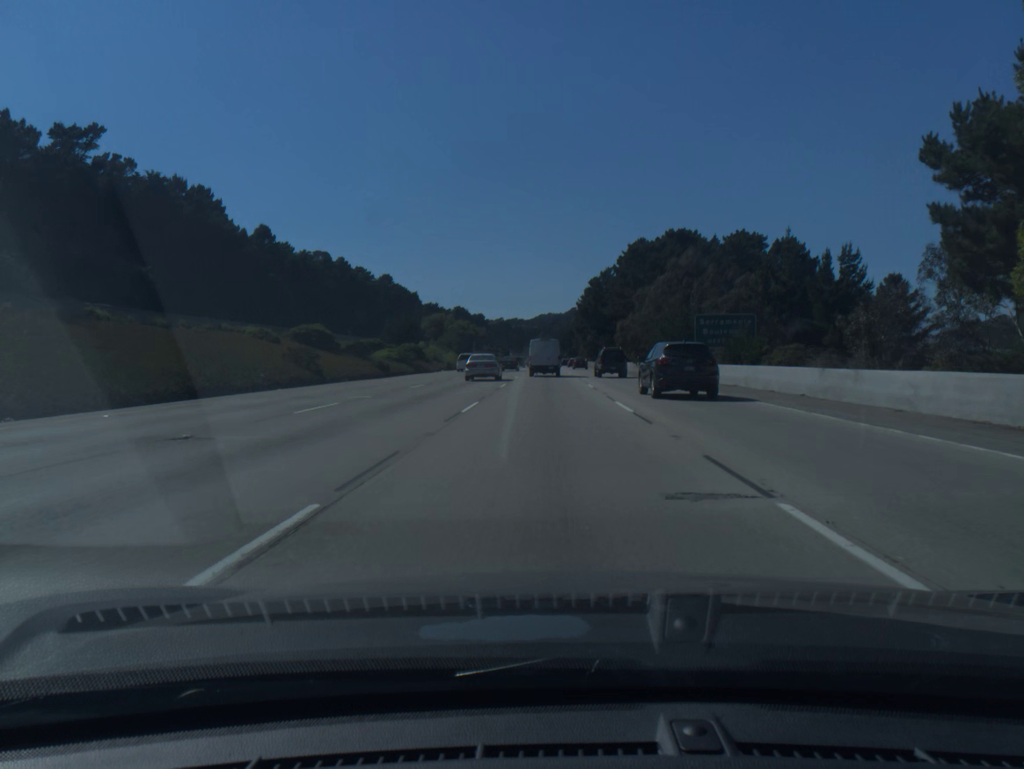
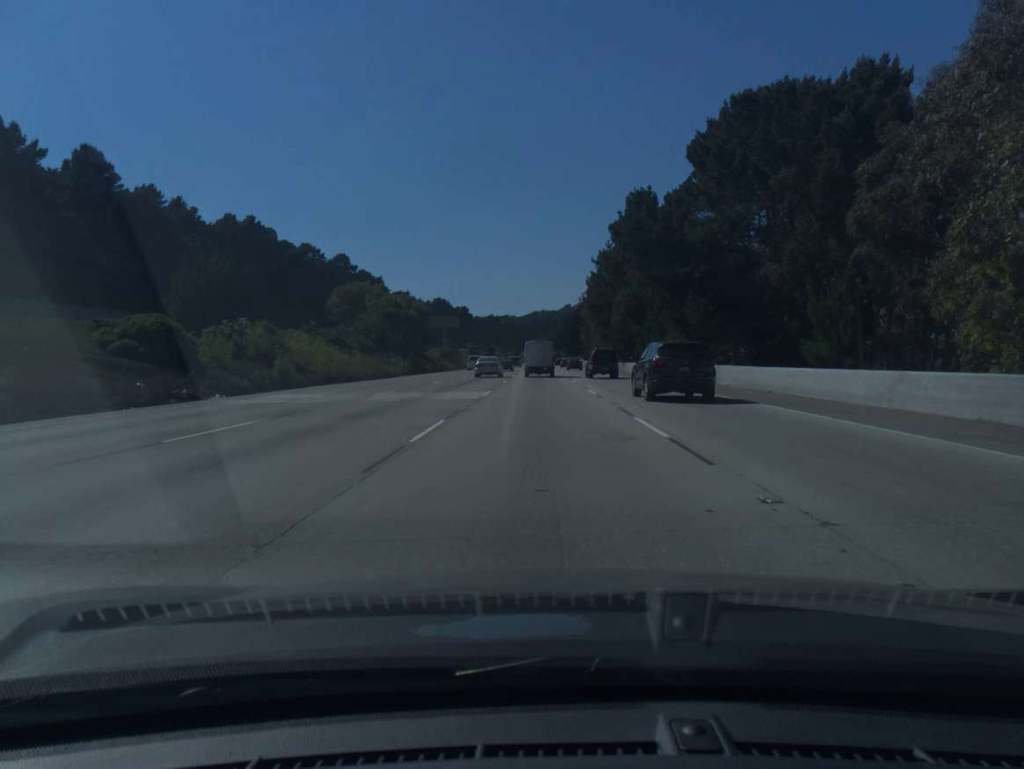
(+0.2, +64.0) m; 0°
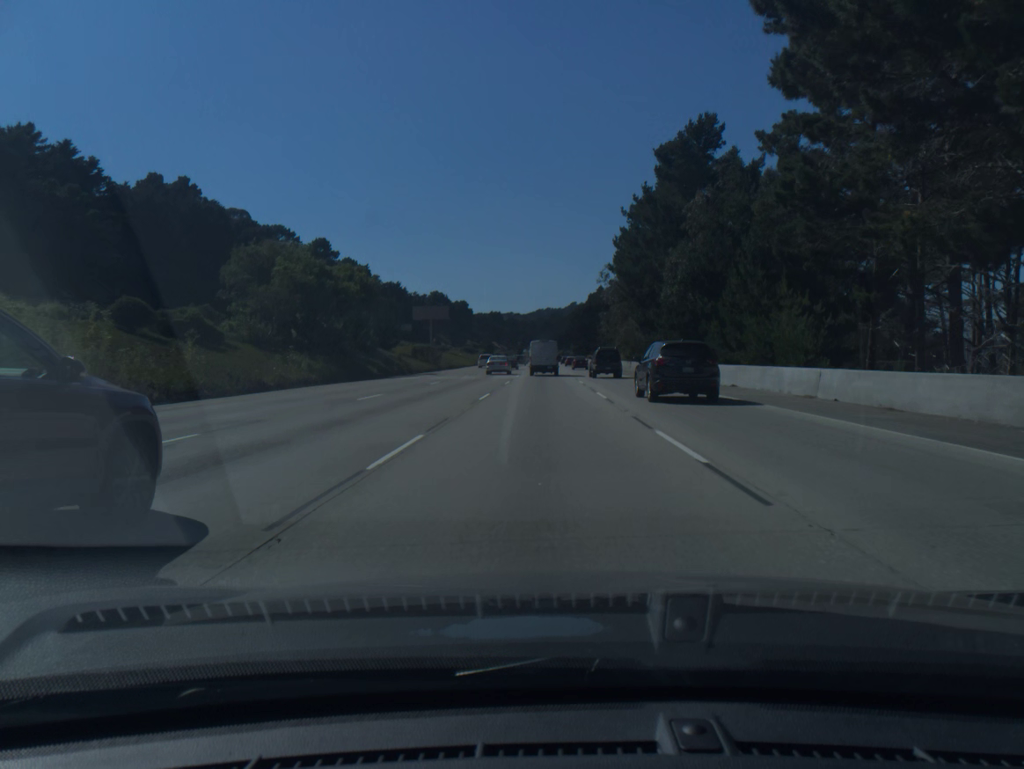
(-0.1, +31.9) m; 0°
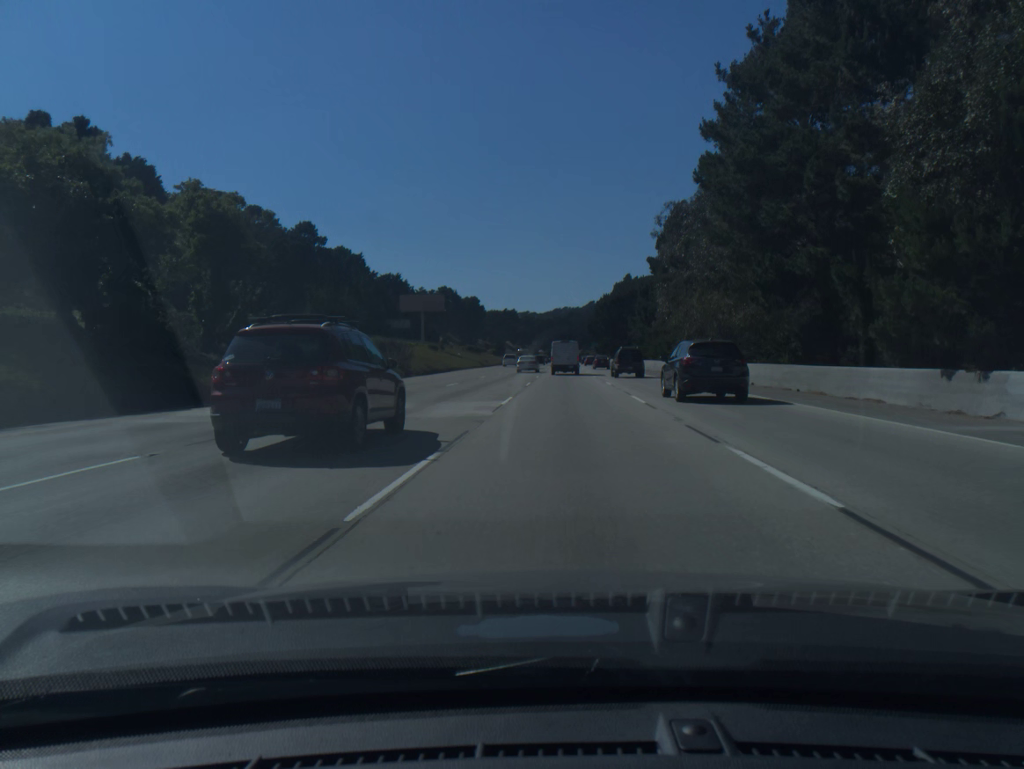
(-0.2, +31.9) m; -1°
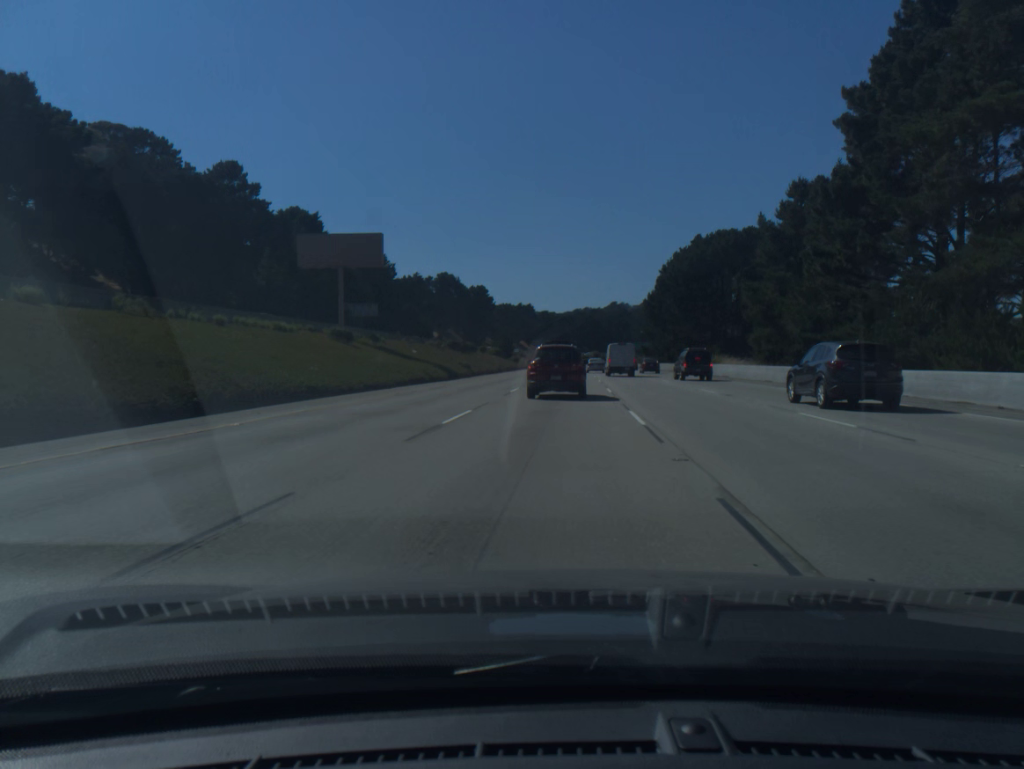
(-1.3, +64.6) m; -1°
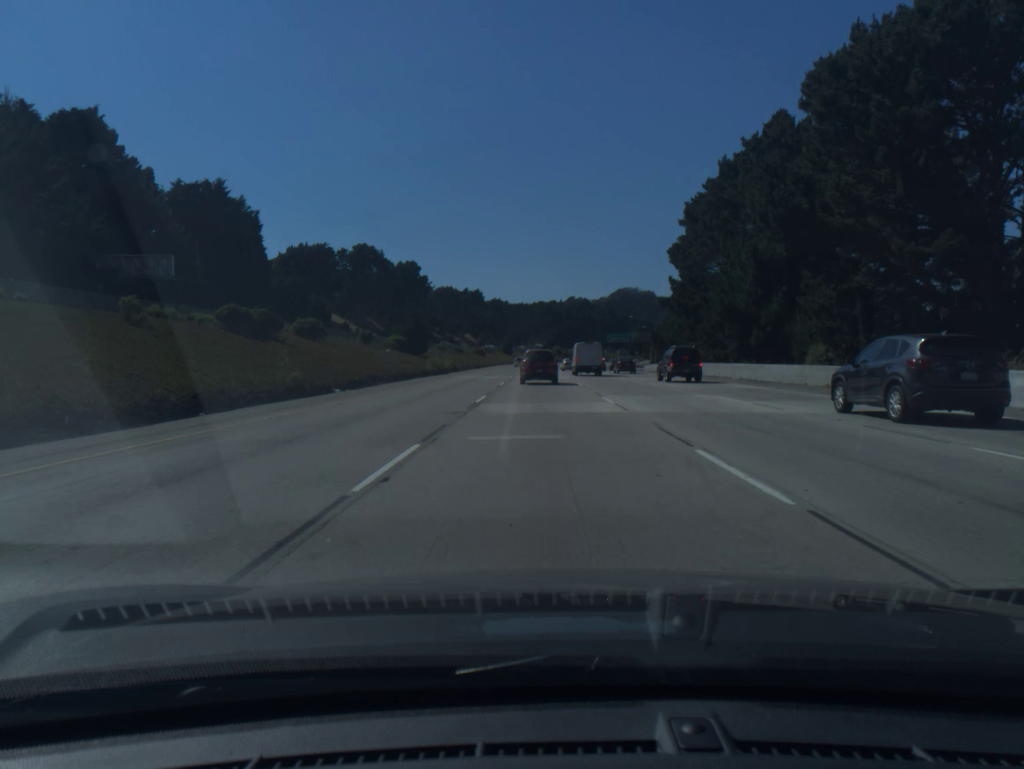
(+2.1, +66.1) m; +3°
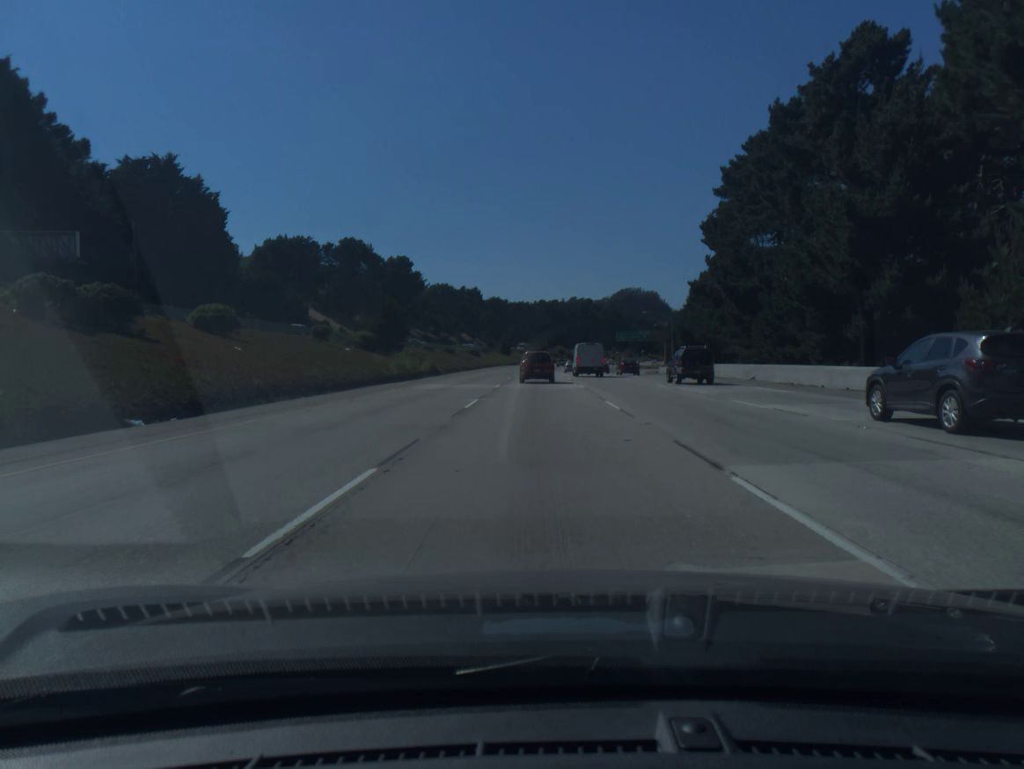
(0.0, +16.8) m; 0°
